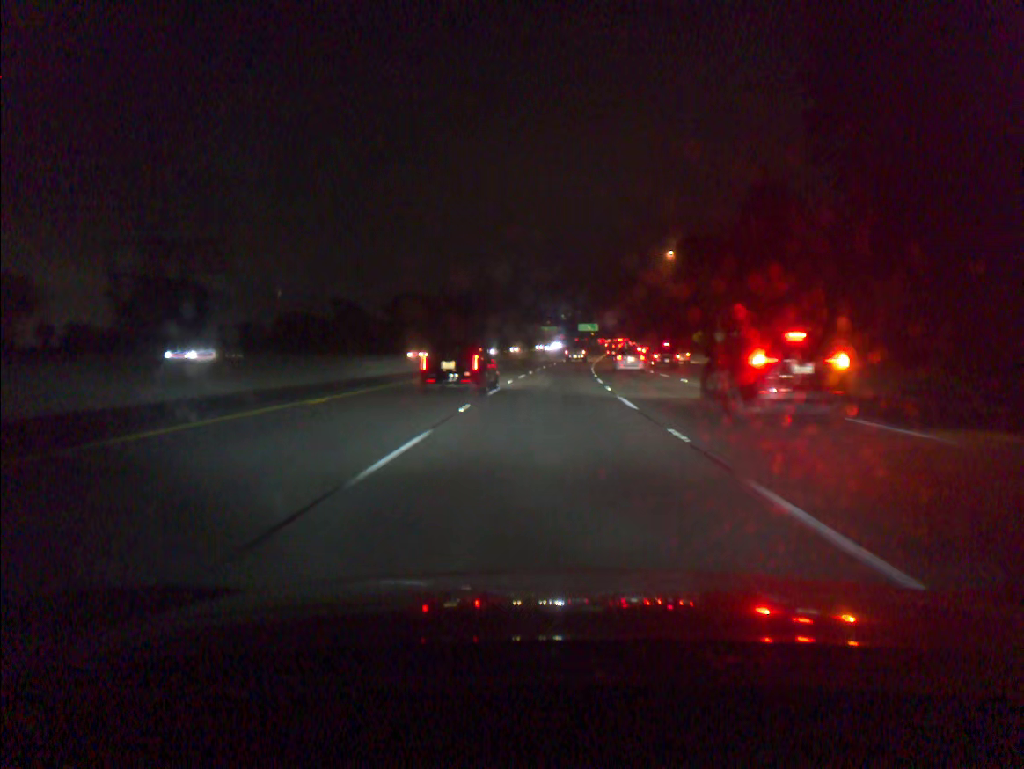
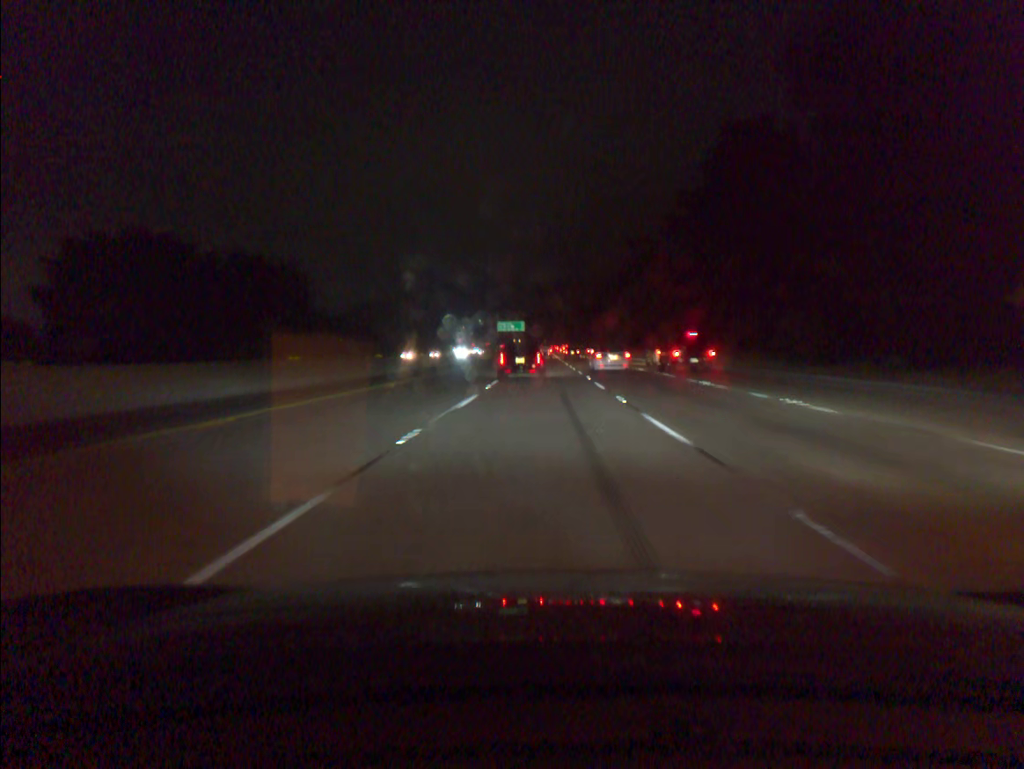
(+4.9, +92.3) m; +6°
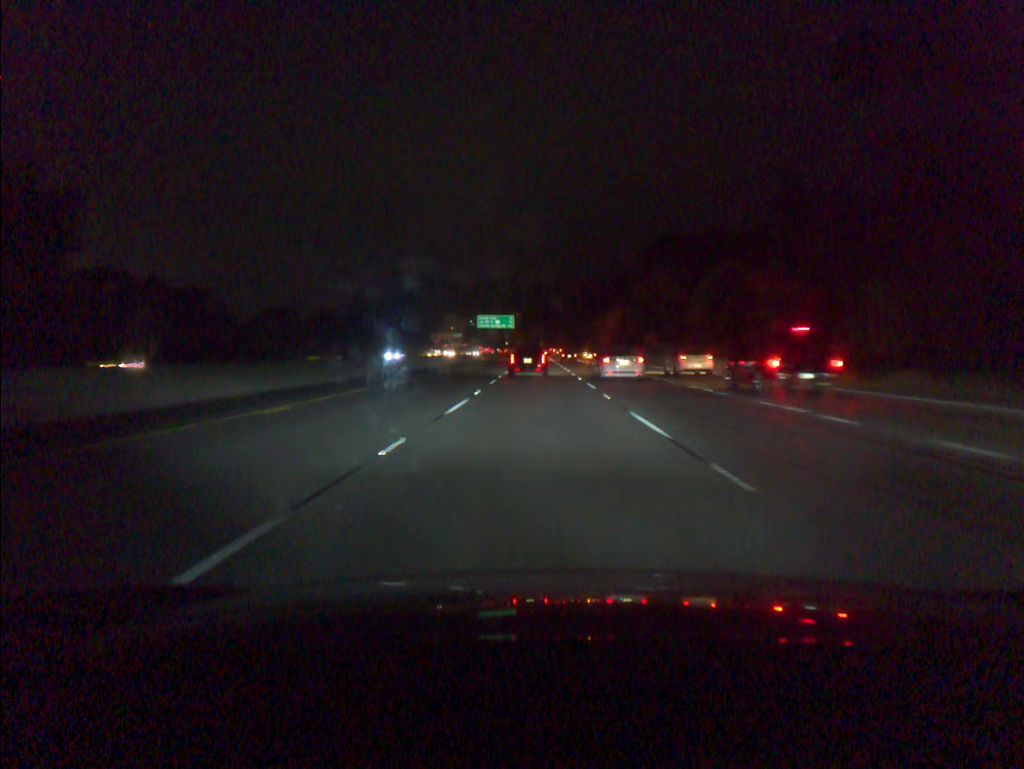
(+0.3, +55.1) m; 0°
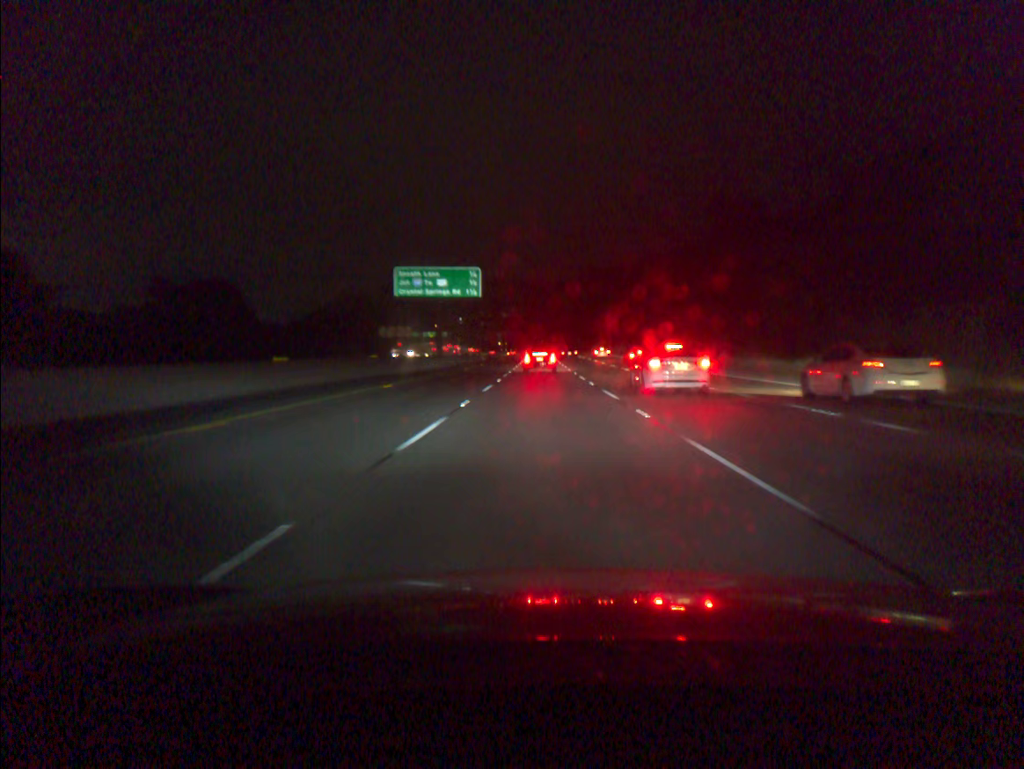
(-0.2, +91.3) m; 0°
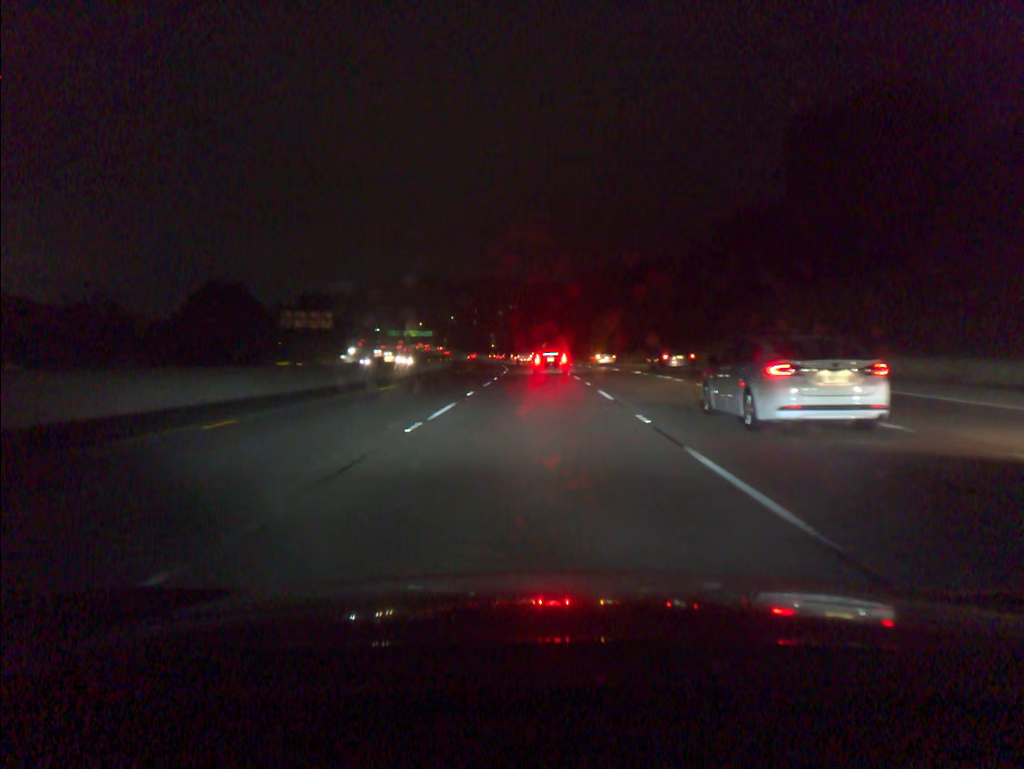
(+0.2, +71.9) m; 0°
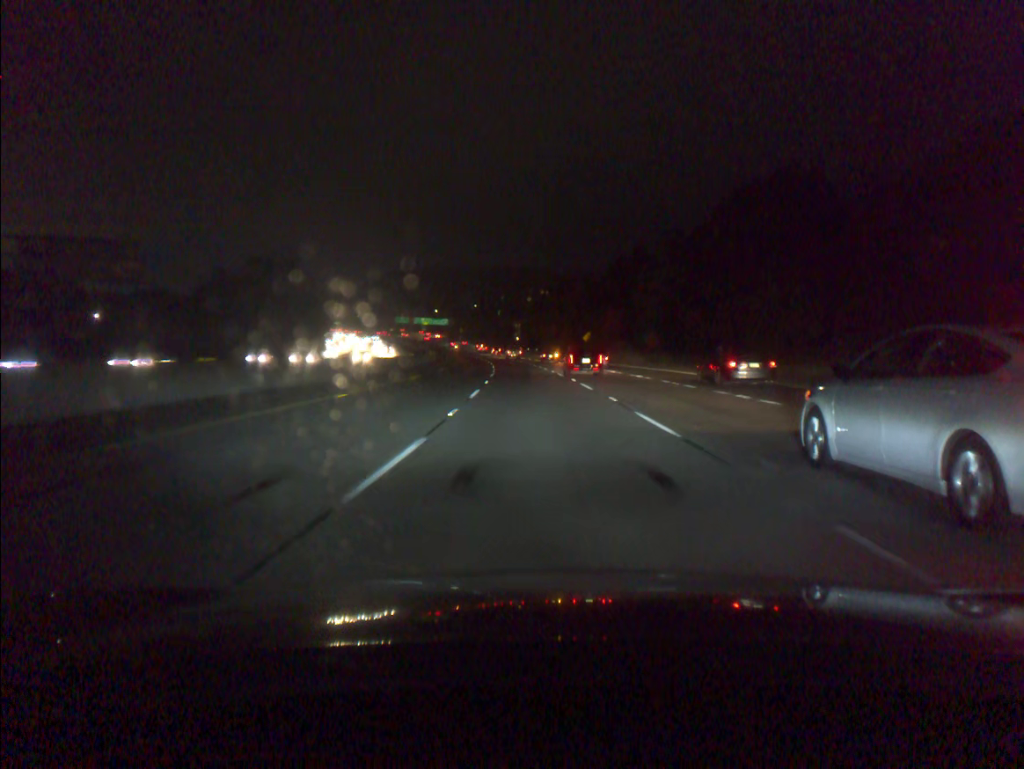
(-1.0, +65.4) m; -2°
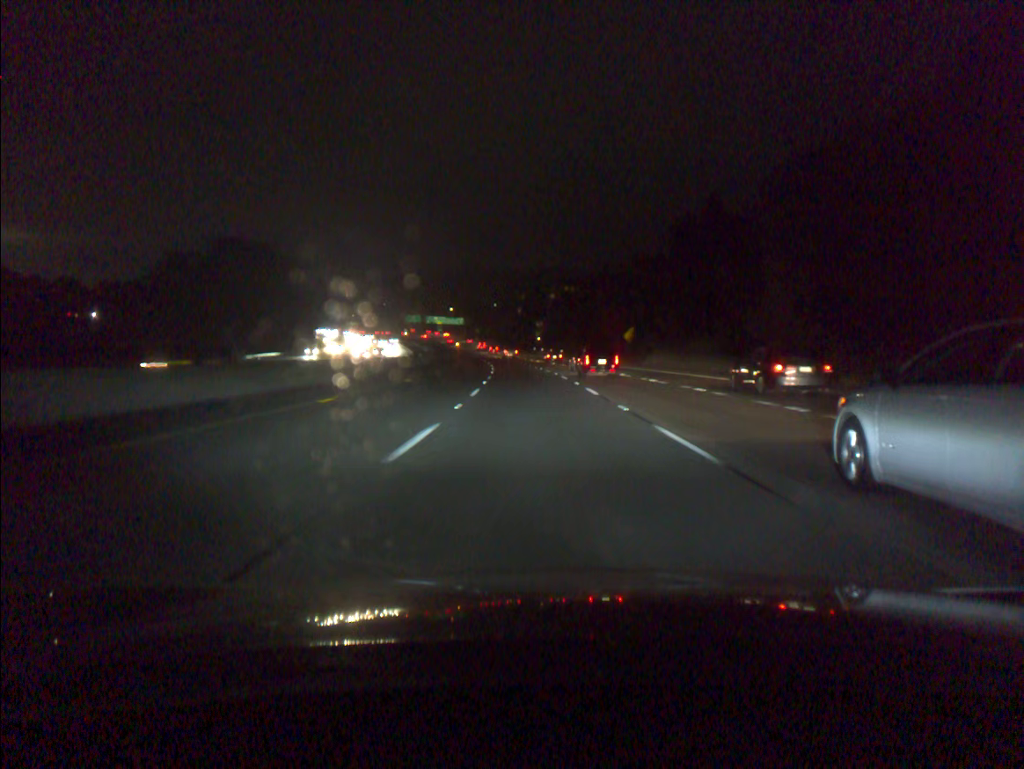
(-0.4, +30.9) m; -2°
